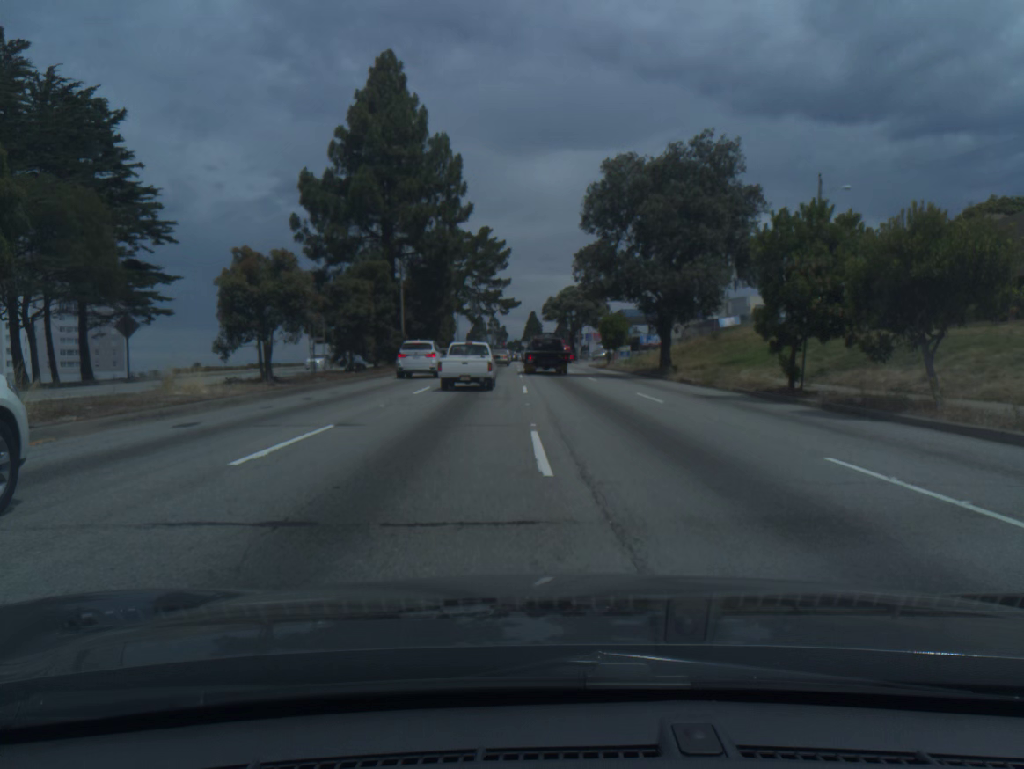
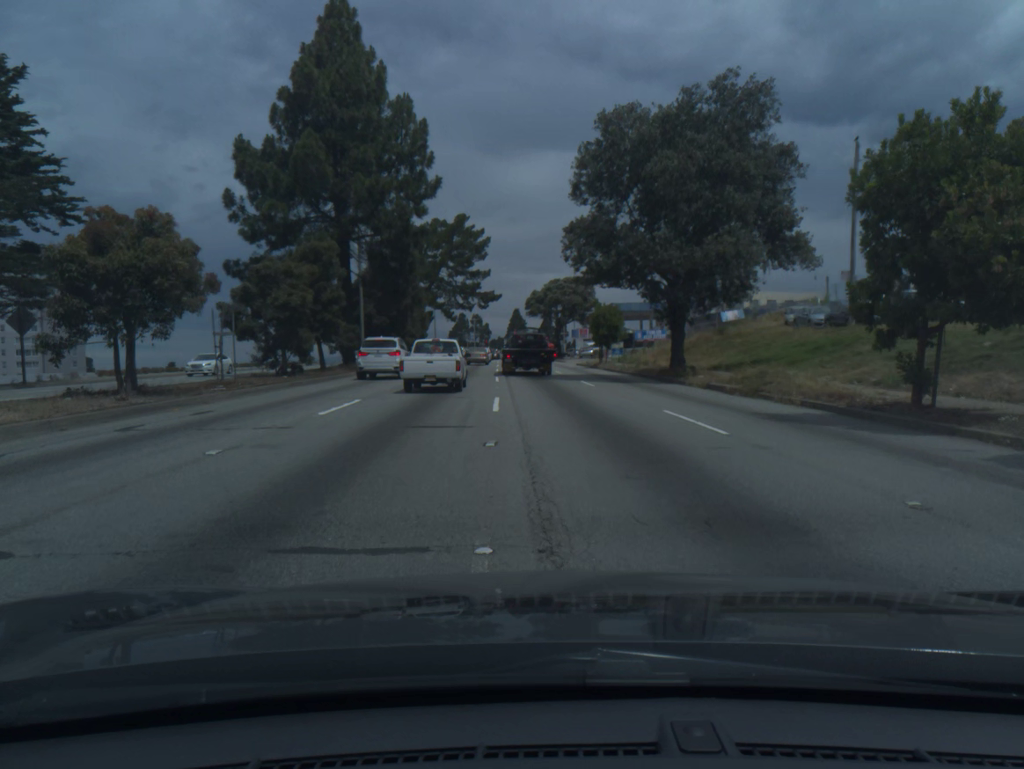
(+0.1, +8.3) m; +1°
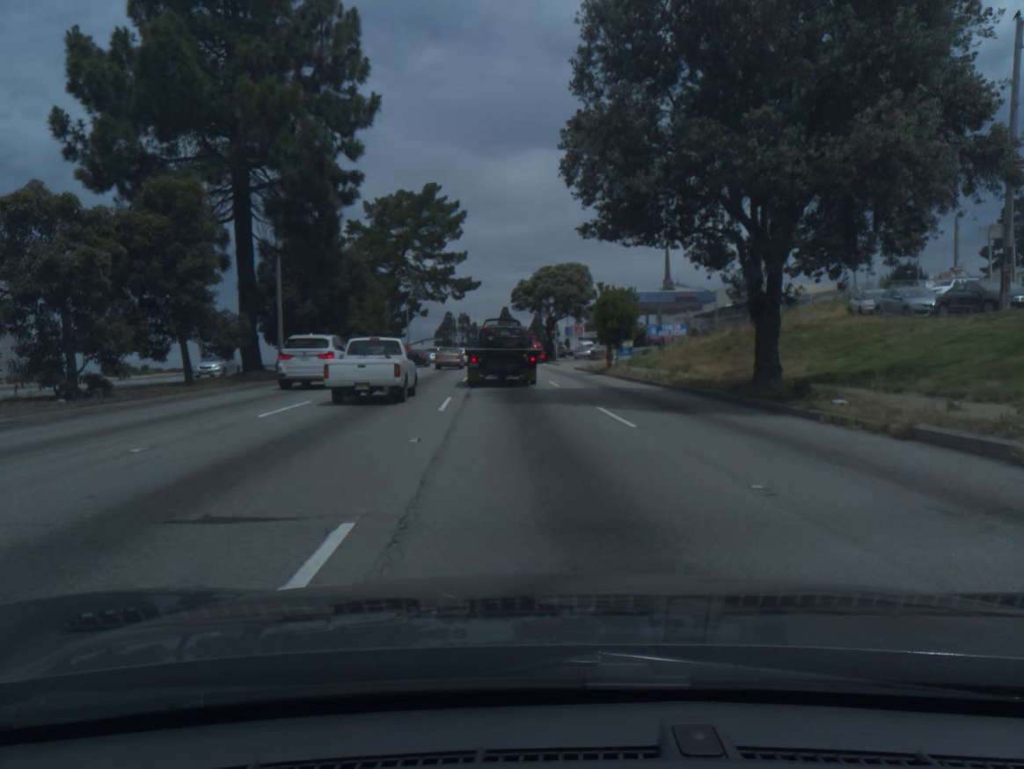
(+0.1, +14.3) m; +1°
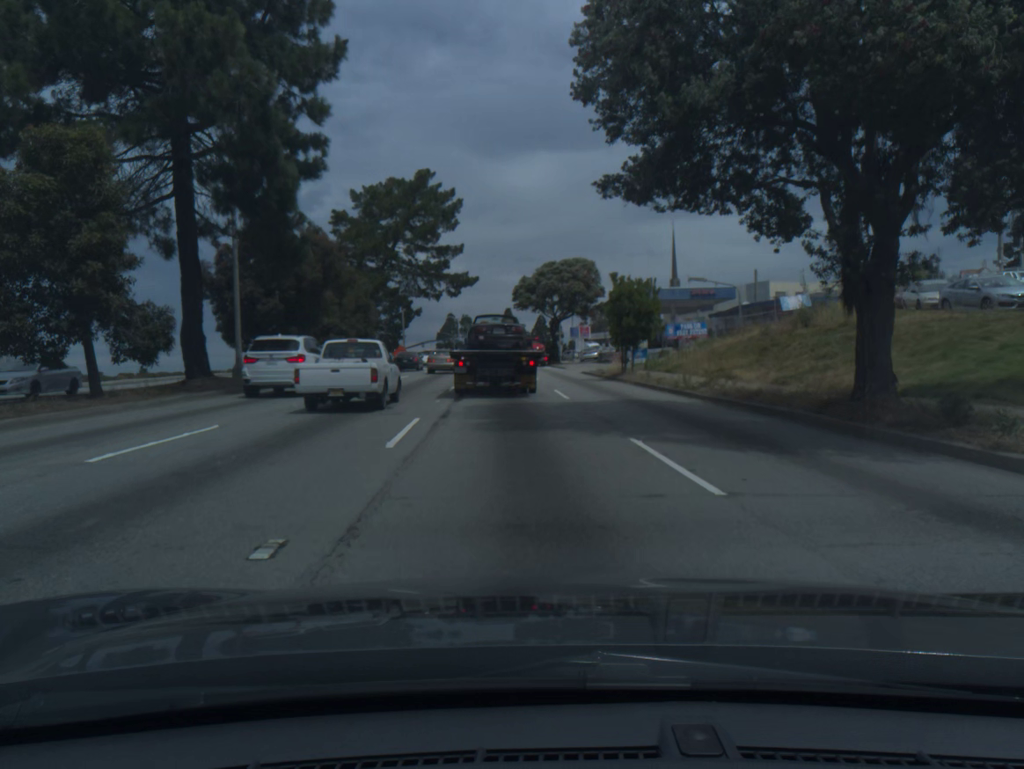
(0.0, +5.8) m; 0°
